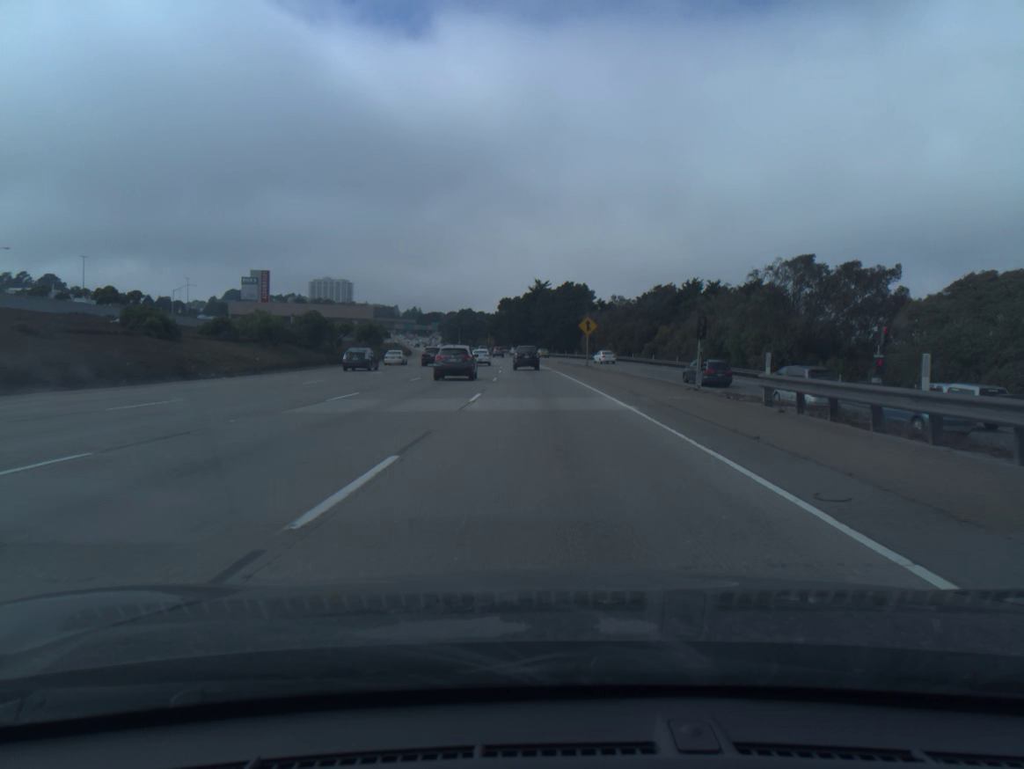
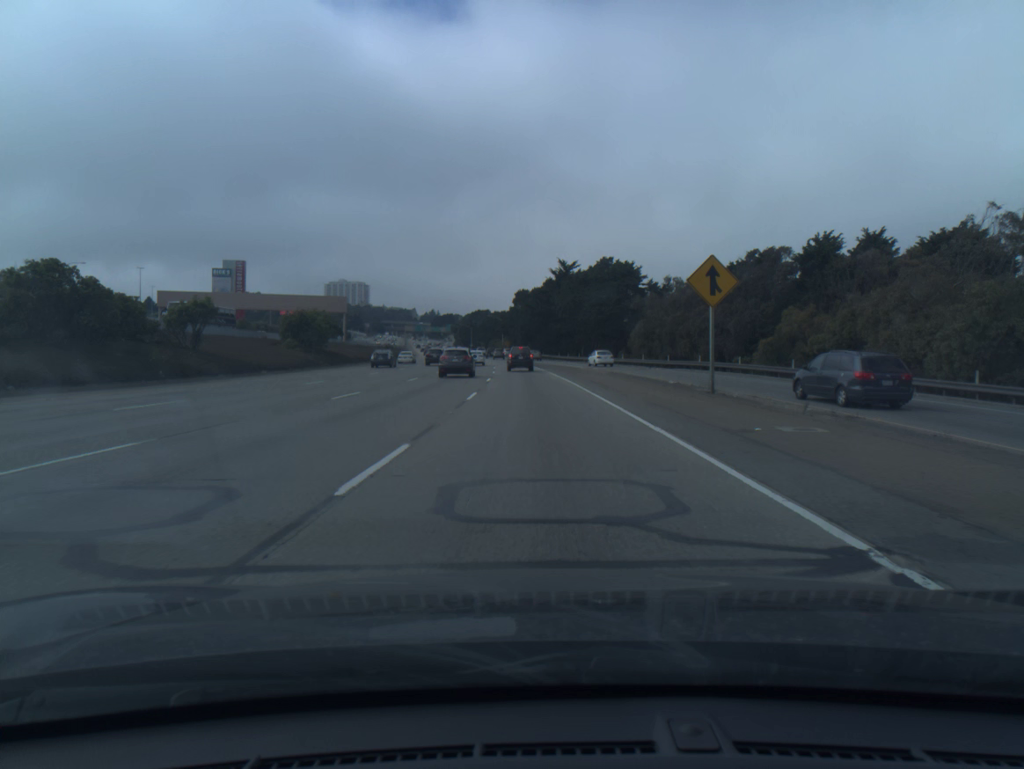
(-0.6, +42.6) m; -2°
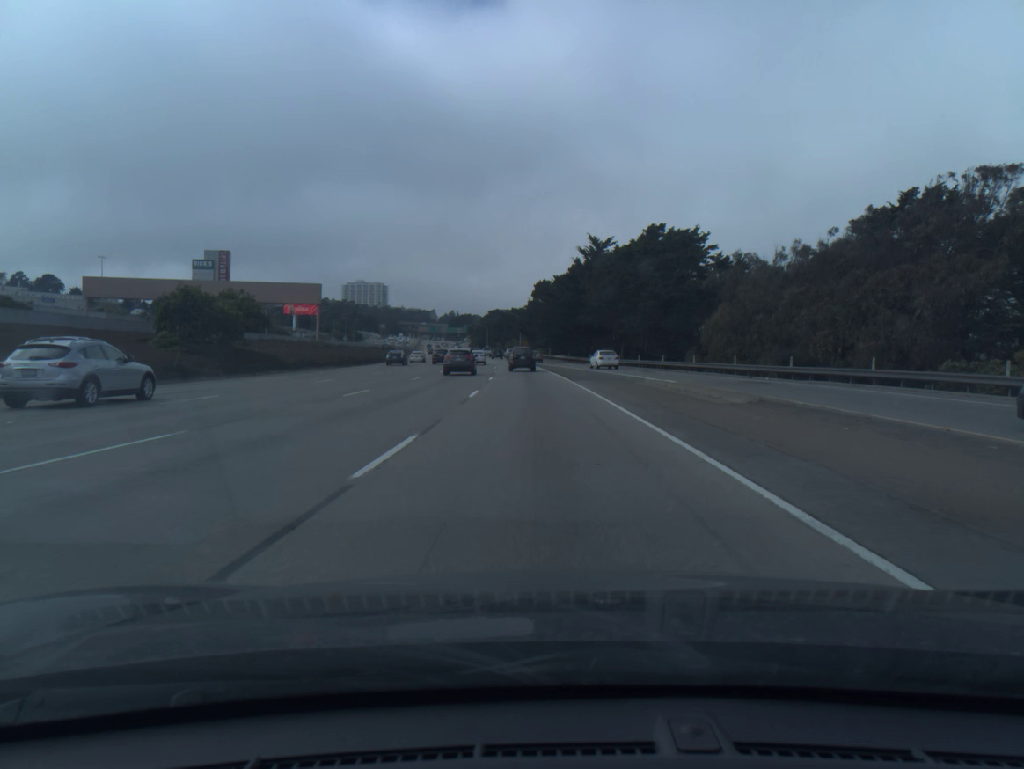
(-0.4, +28.2) m; -2°
